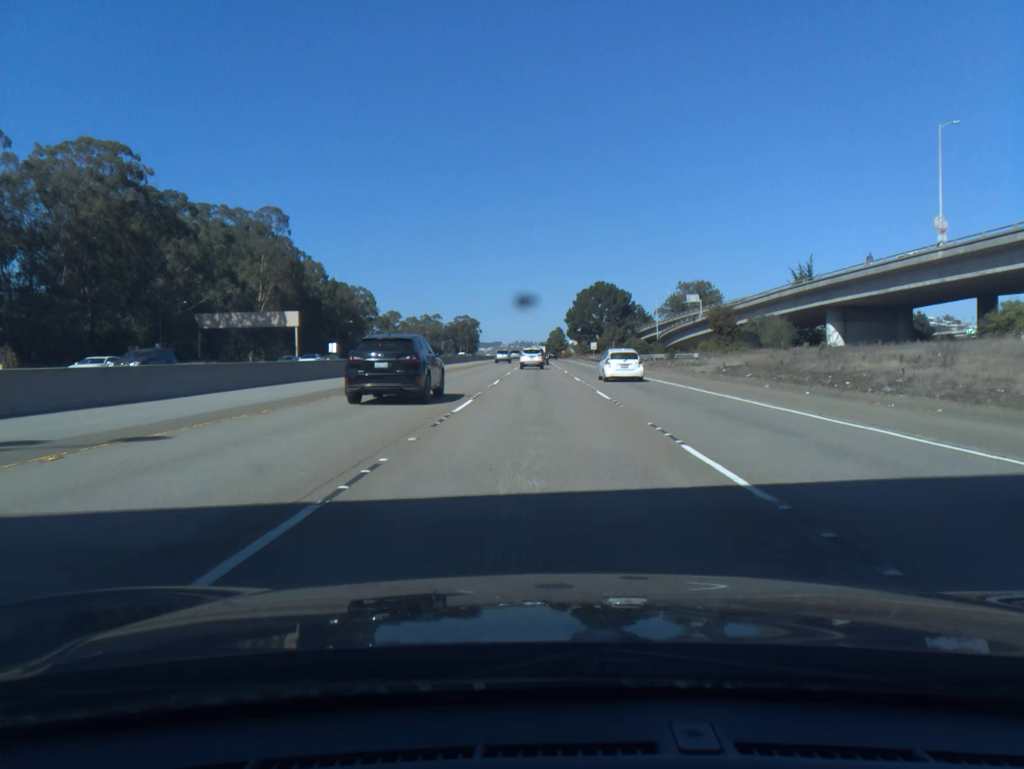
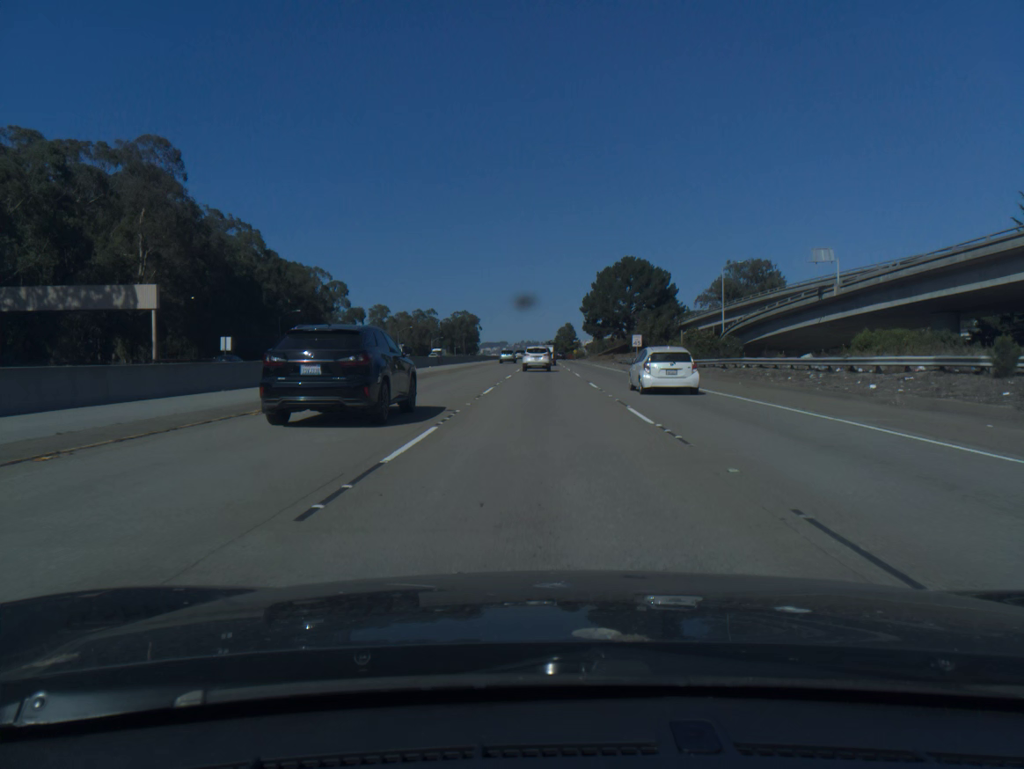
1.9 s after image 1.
(-0.2, +51.3) m; -1°
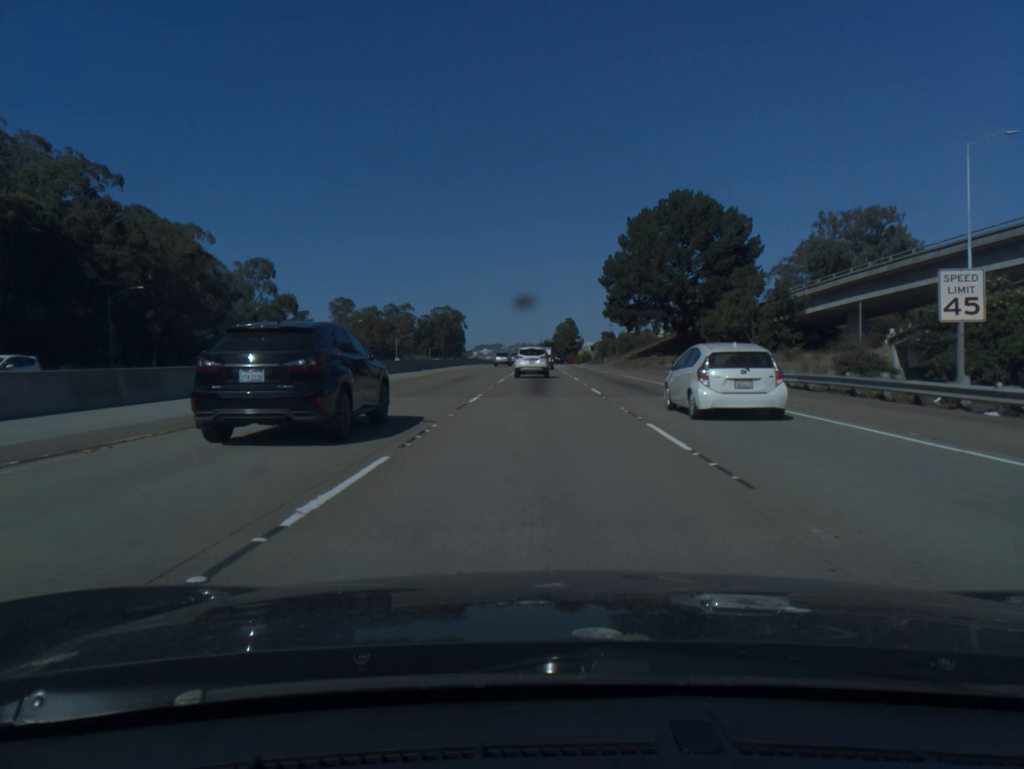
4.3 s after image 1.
(+0.2, +61.2) m; 0°
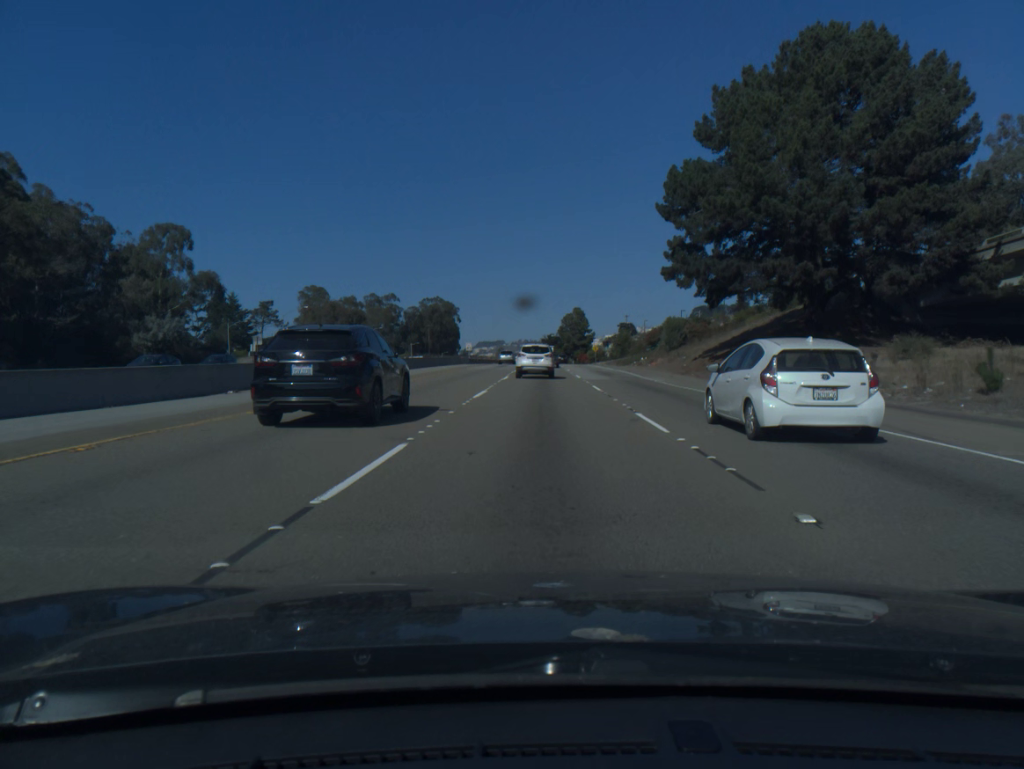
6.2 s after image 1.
(-0.1, +44.0) m; 0°
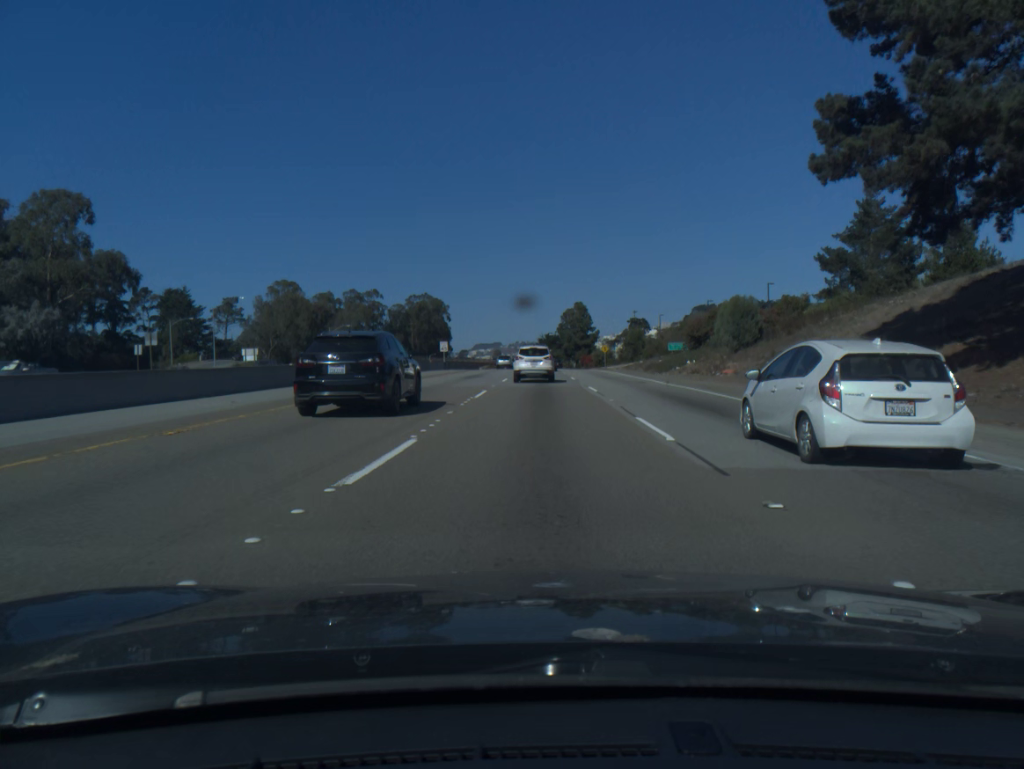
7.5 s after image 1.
(+0.1, +28.7) m; 0°
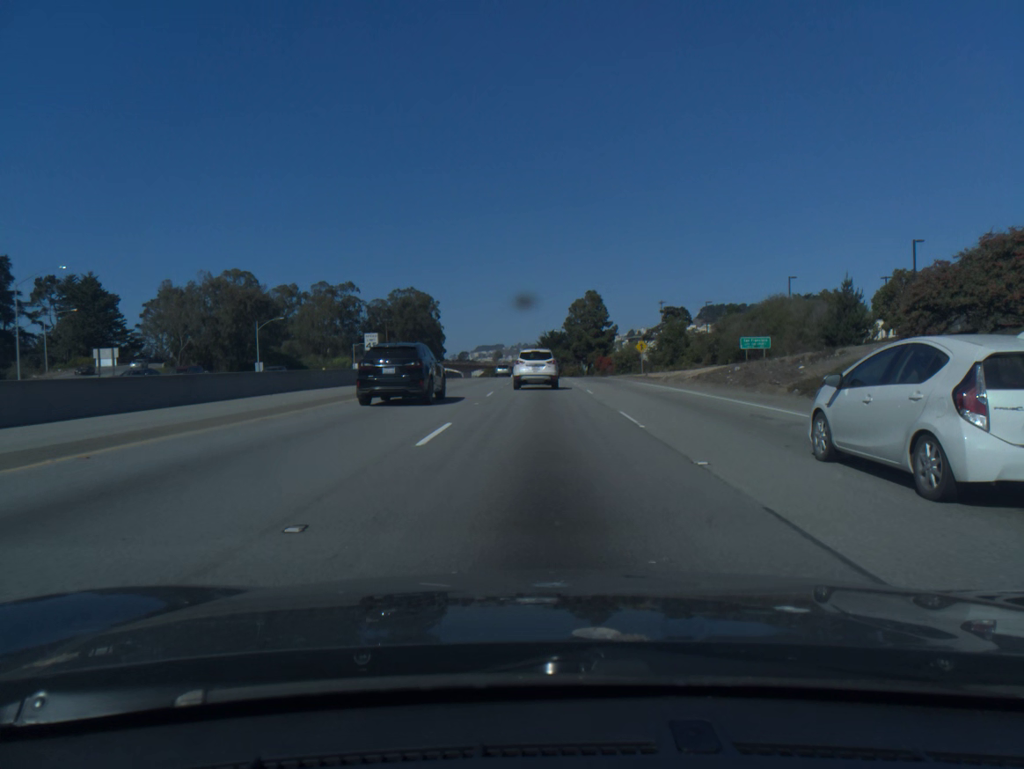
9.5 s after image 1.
(-0.1, +41.0) m; 0°
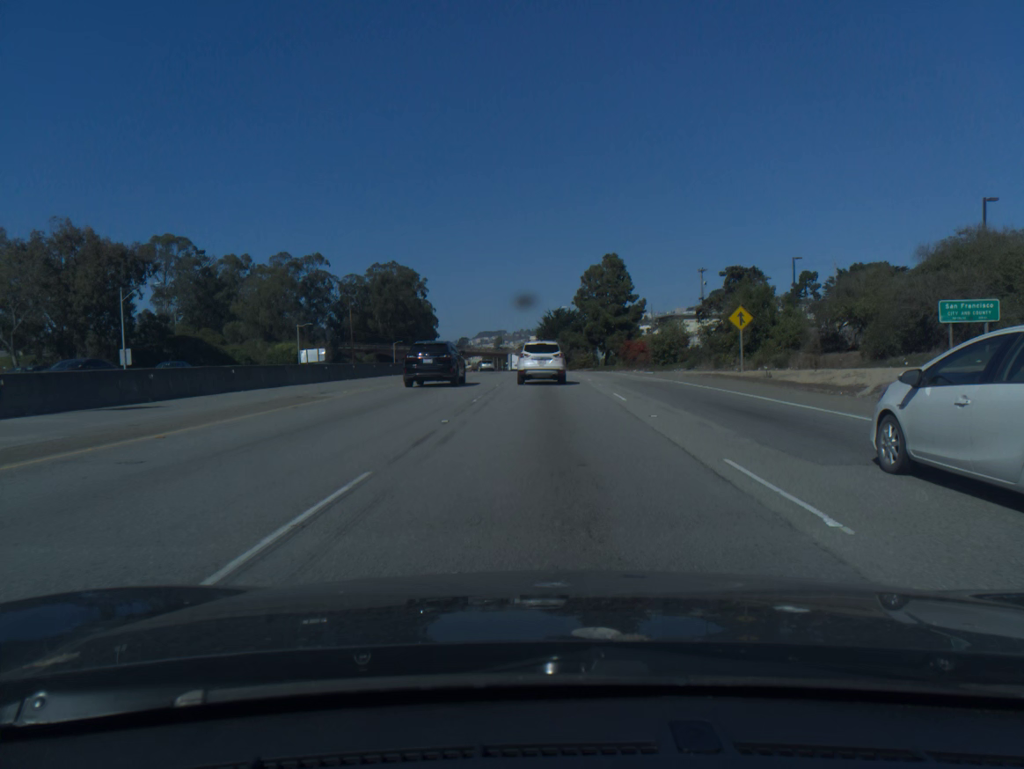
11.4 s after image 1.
(-0.1, +37.6) m; 0°
